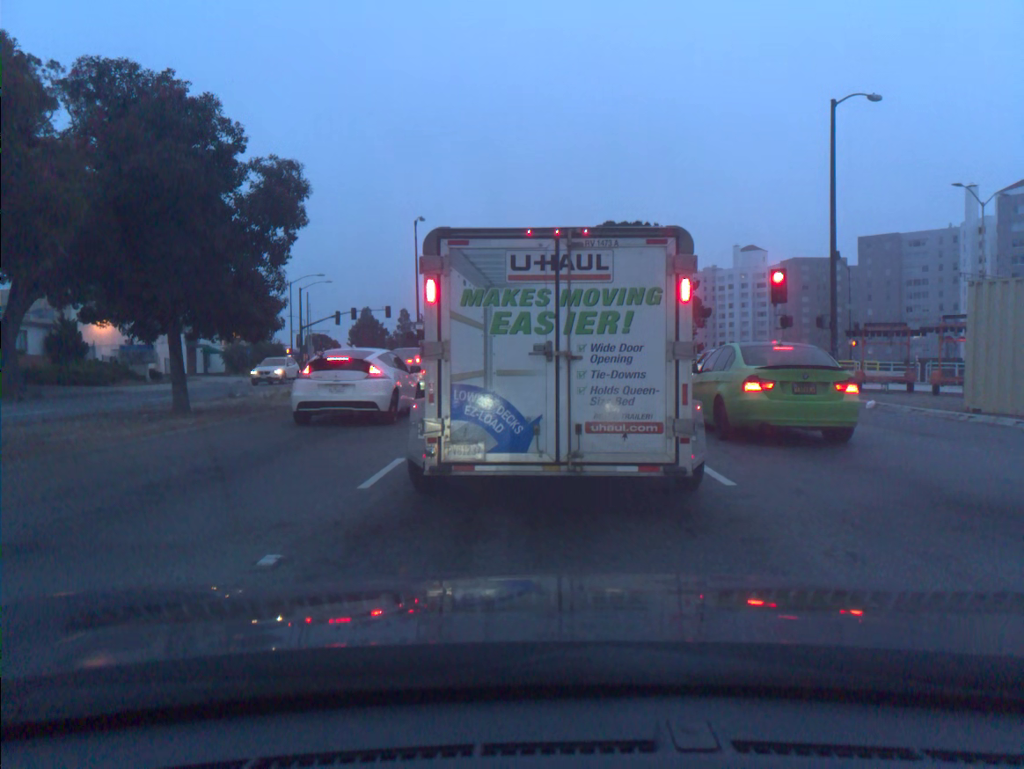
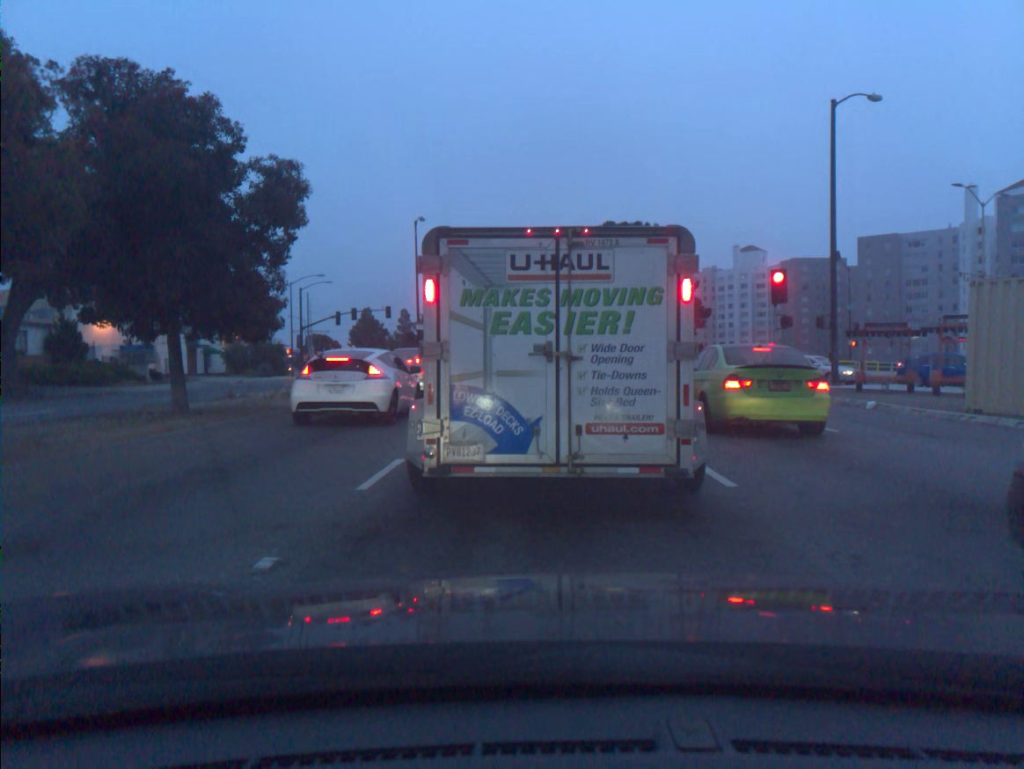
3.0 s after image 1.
(0.0, +0.1) m; 0°
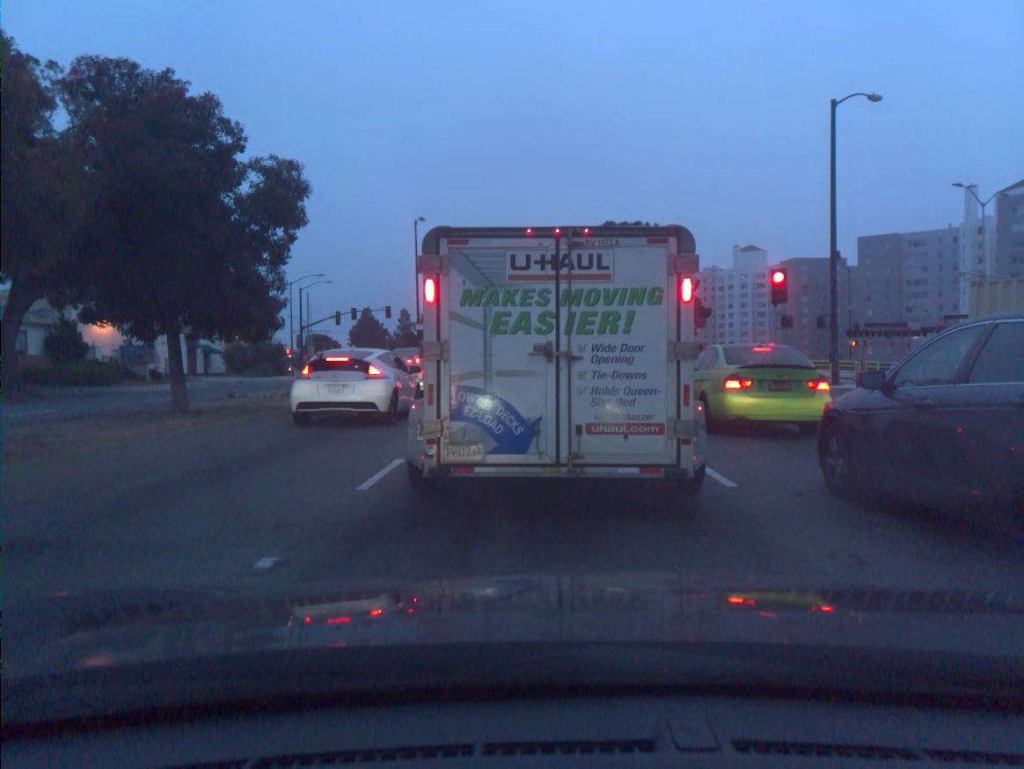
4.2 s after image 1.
(0.0, 0.0) m; 0°
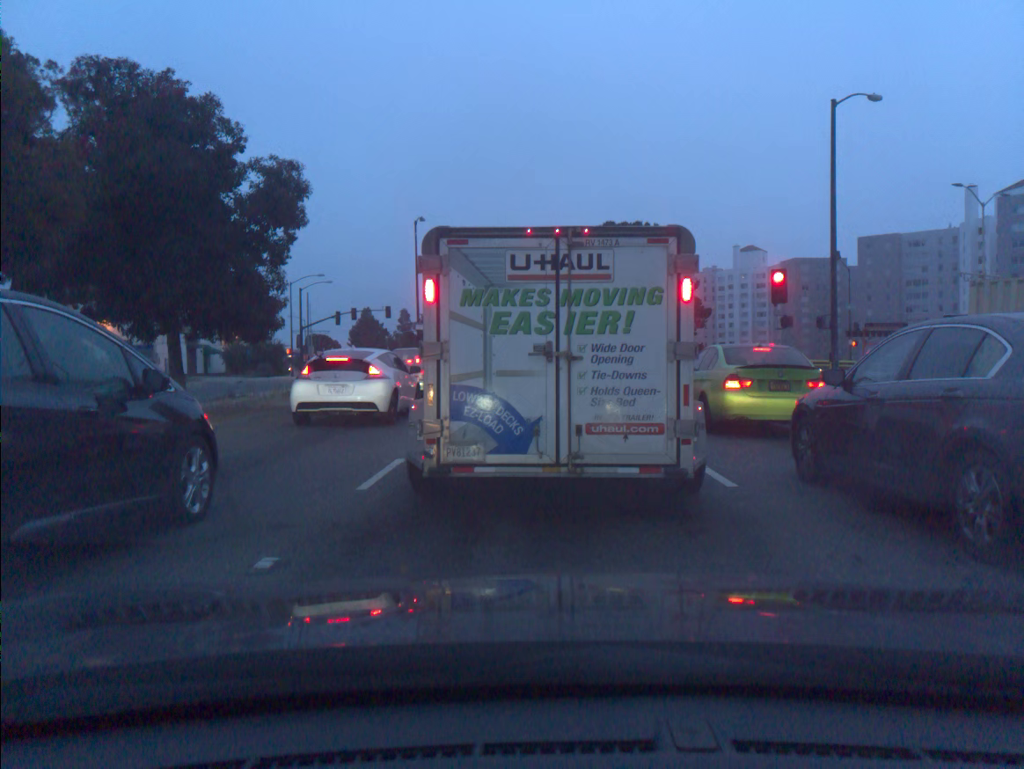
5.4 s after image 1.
(0.0, 0.0) m; 0°
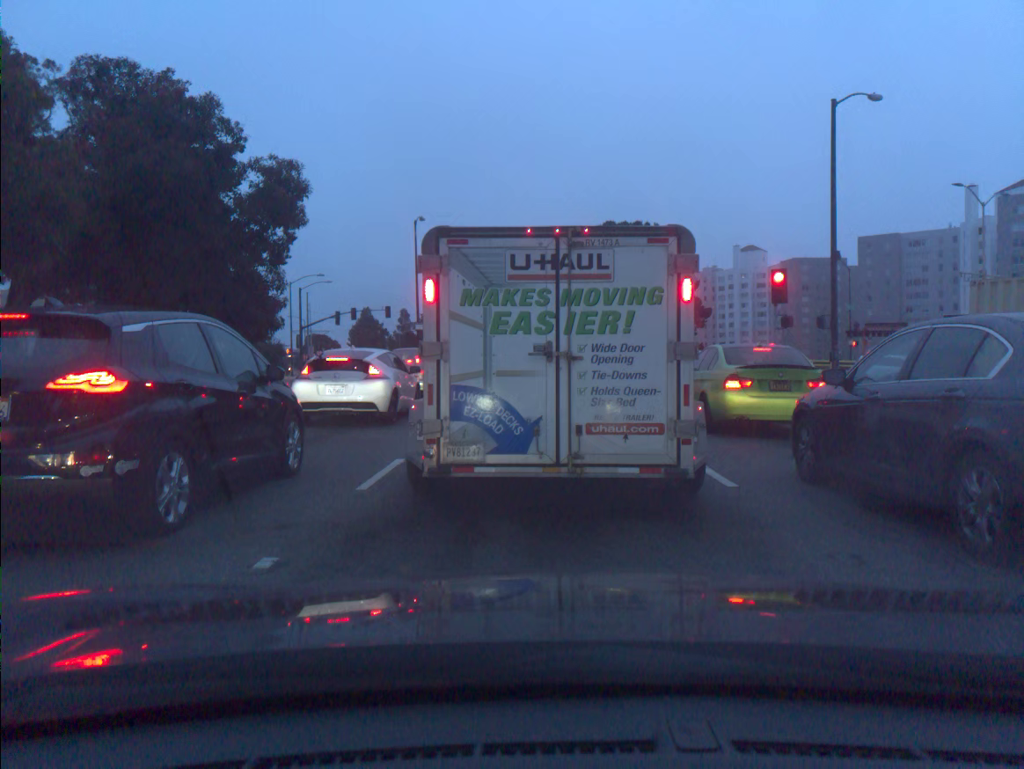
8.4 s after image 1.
(0.0, 0.0) m; 0°
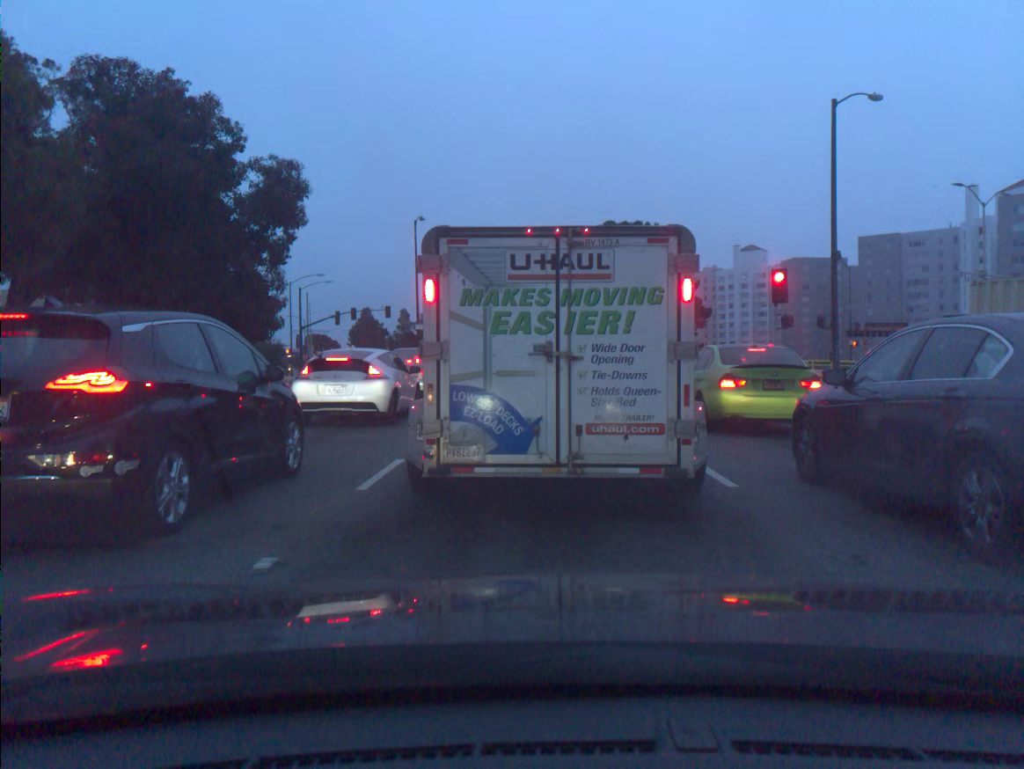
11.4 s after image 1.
(0.0, 0.0) m; 0°
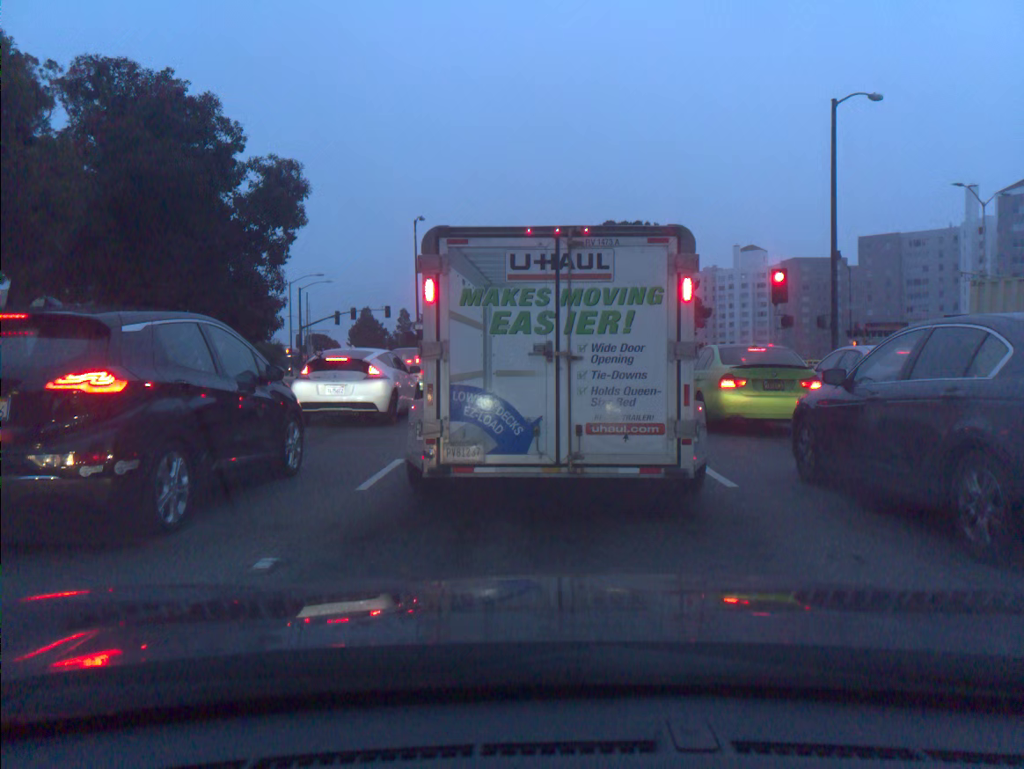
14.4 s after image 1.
(-0.1, +0.1) m; 0°
